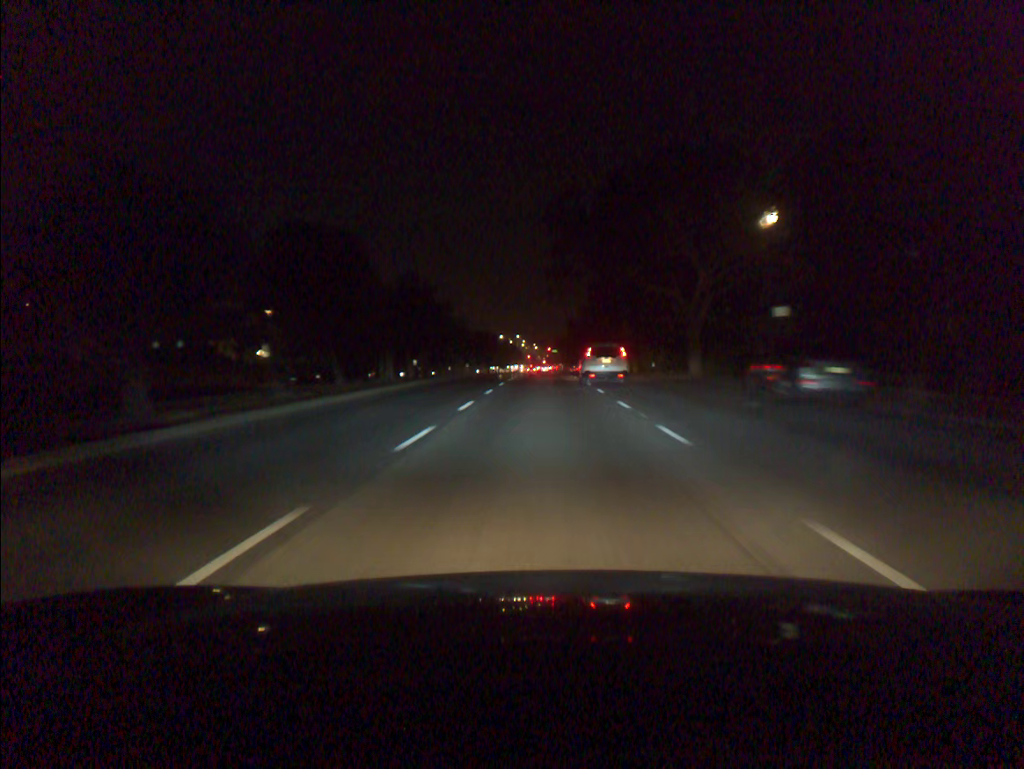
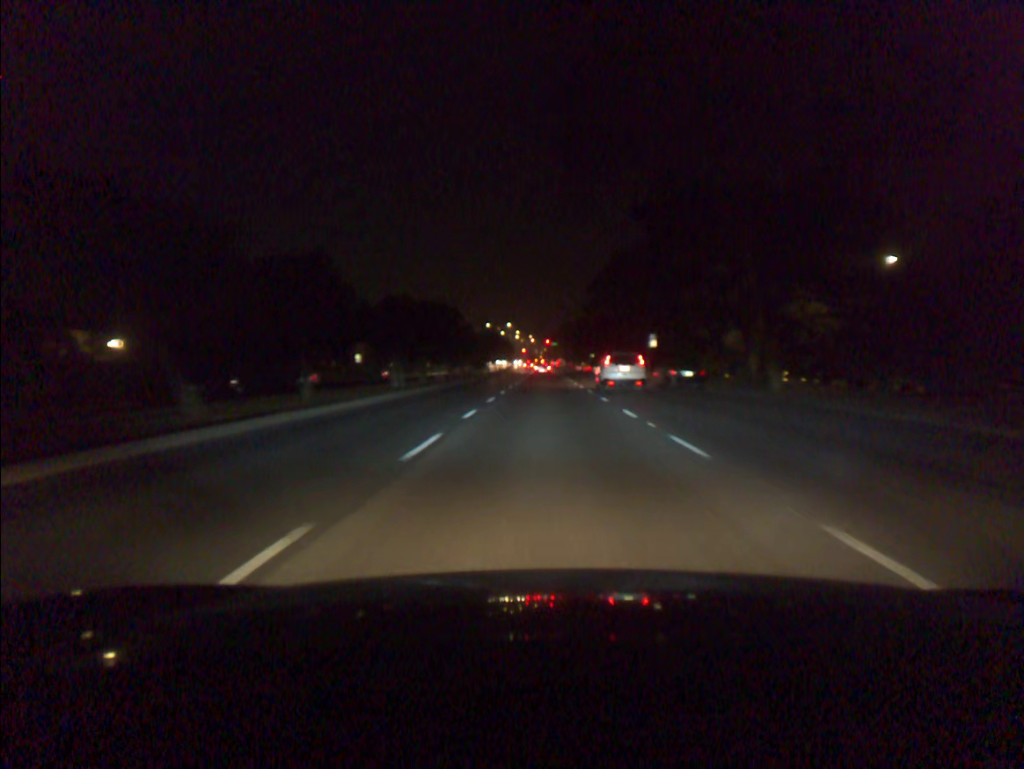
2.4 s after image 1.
(0.0, +43.3) m; 0°
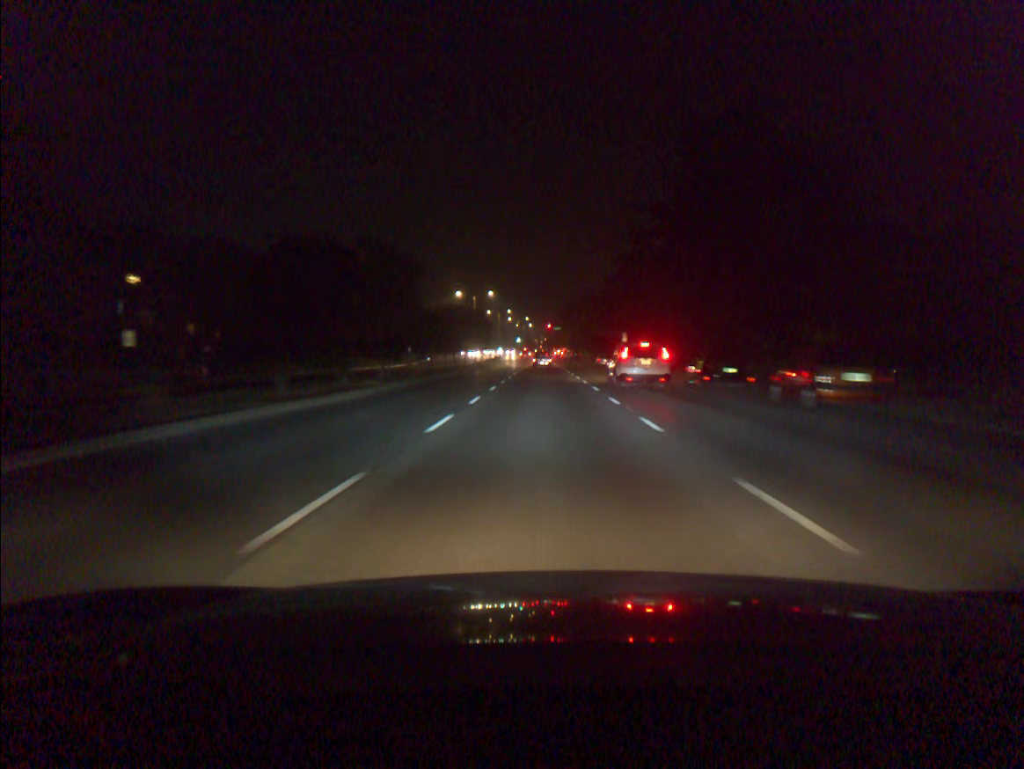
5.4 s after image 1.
(+0.1, +55.5) m; 0°
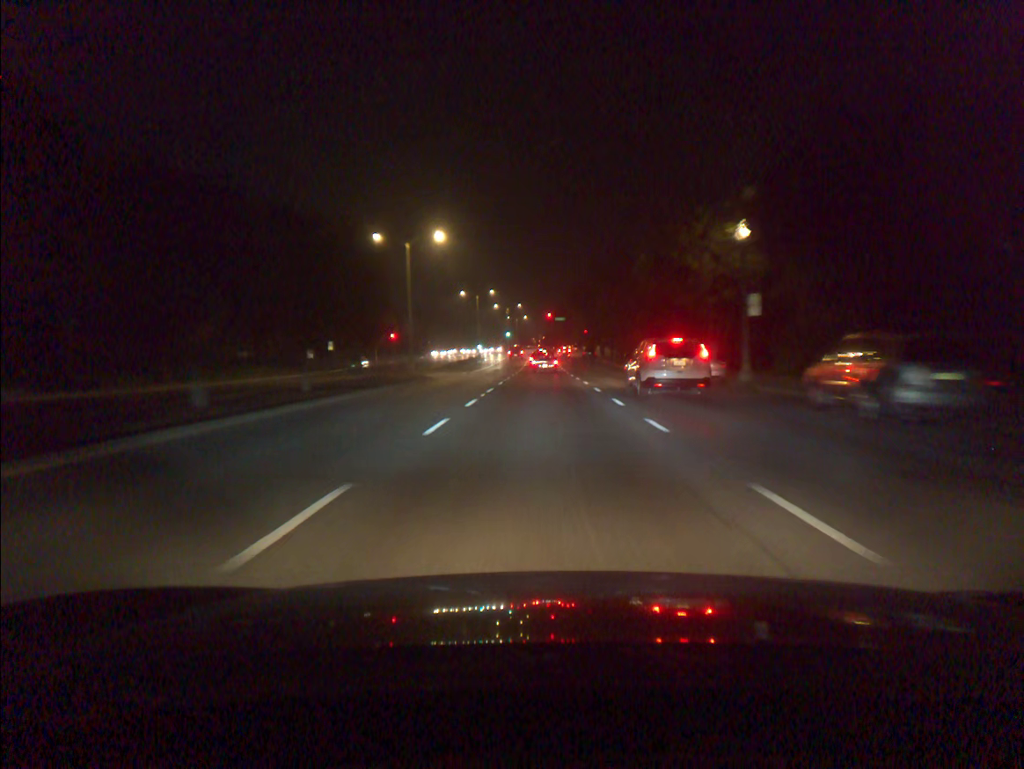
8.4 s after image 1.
(+0.1, +51.1) m; 0°
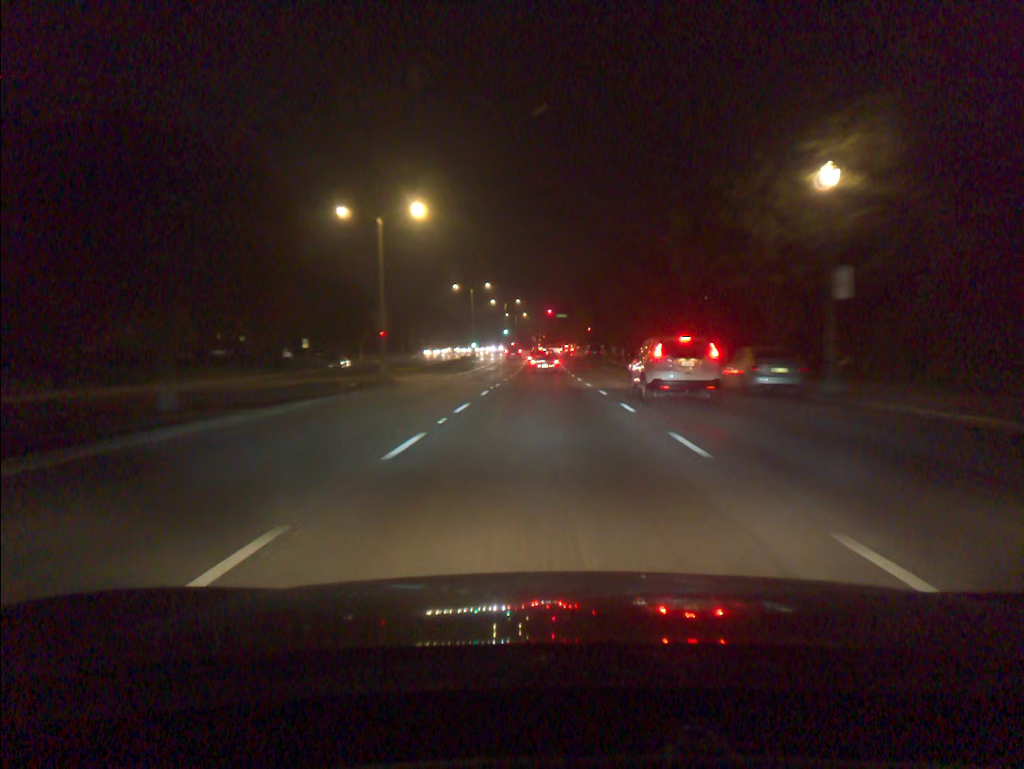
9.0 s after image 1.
(0.0, +9.5) m; 0°
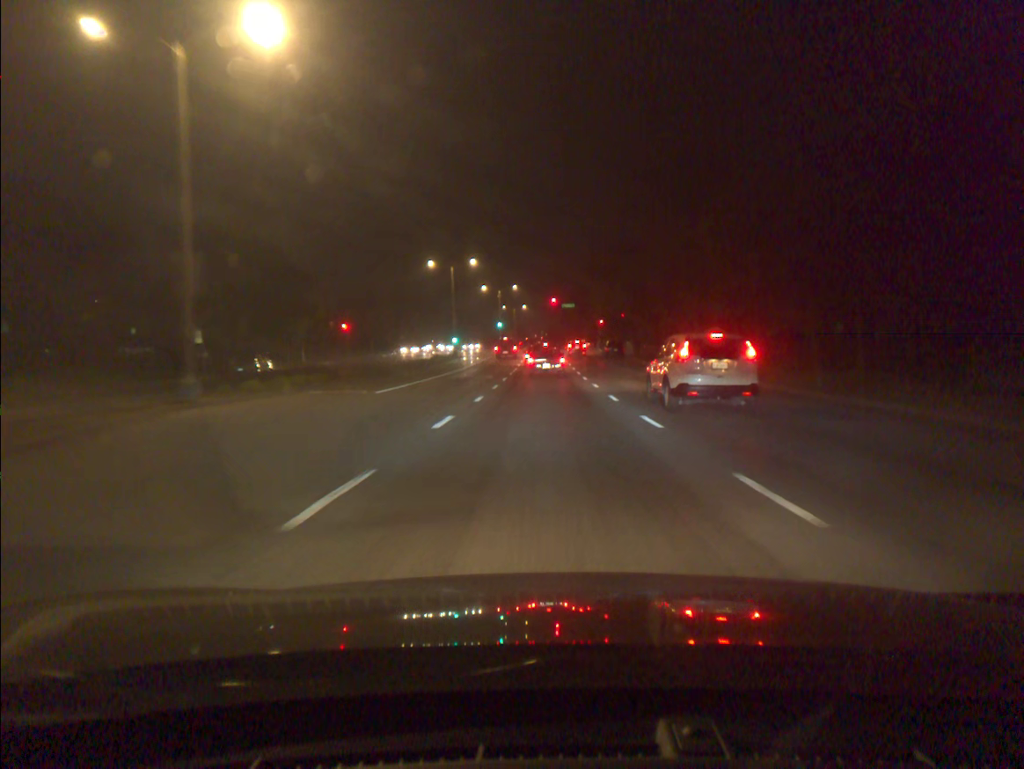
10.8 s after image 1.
(0.0, +25.2) m; 0°
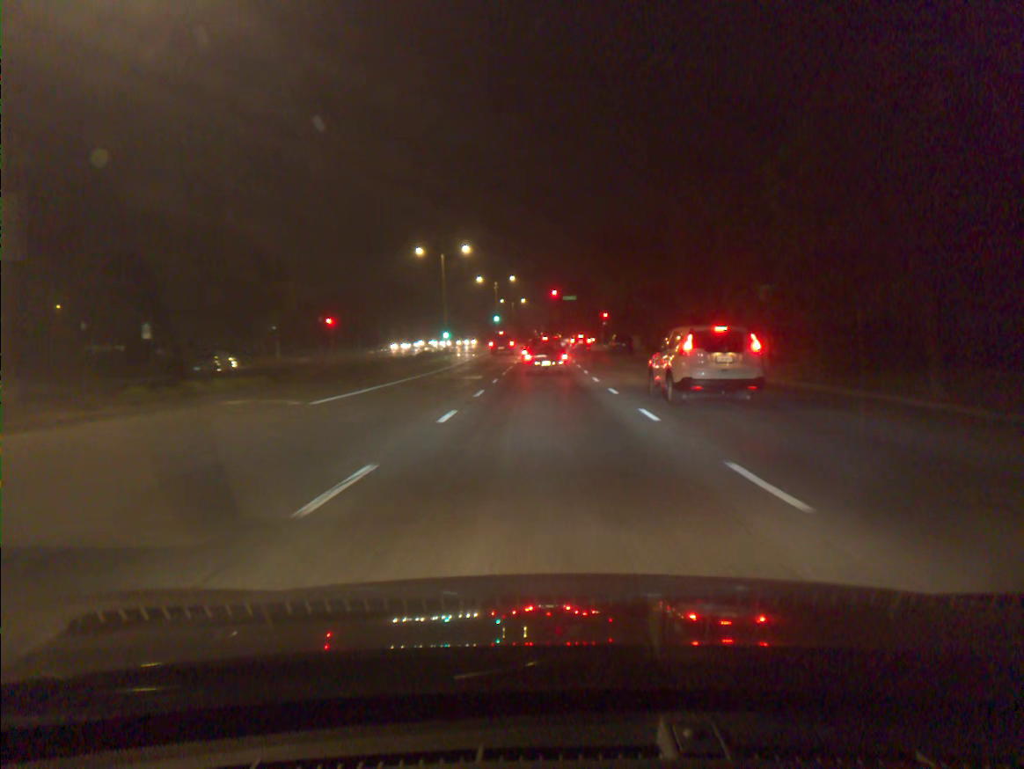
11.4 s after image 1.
(0.0, +7.1) m; 0°
